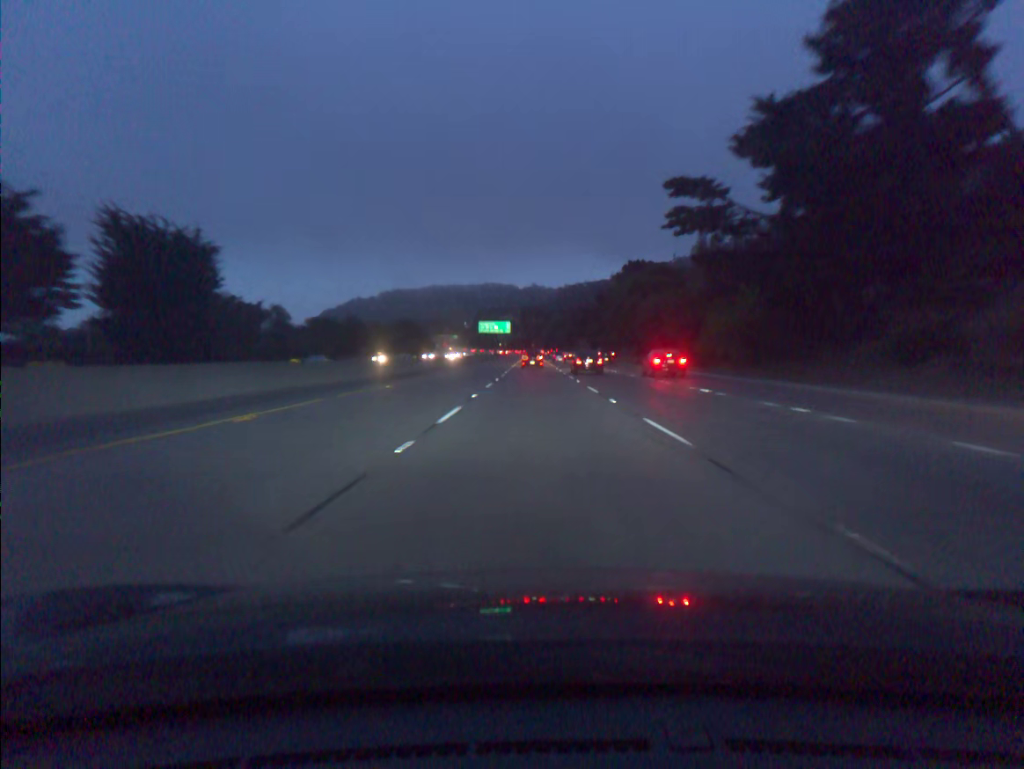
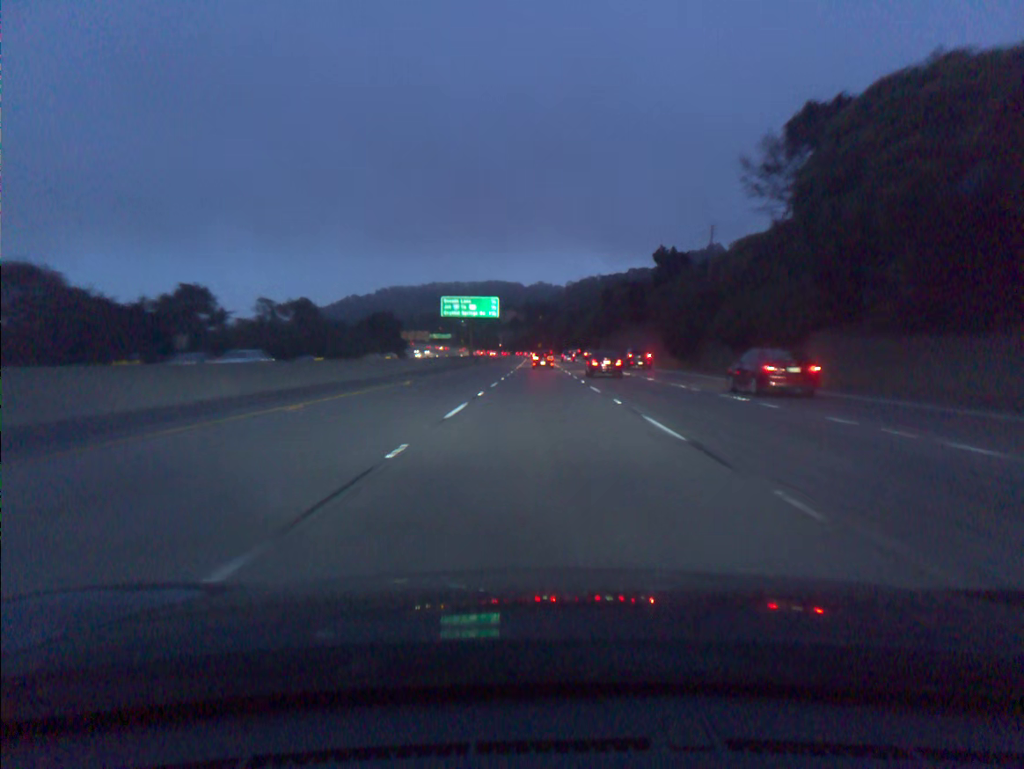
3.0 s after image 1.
(-0.5, +85.0) m; 0°
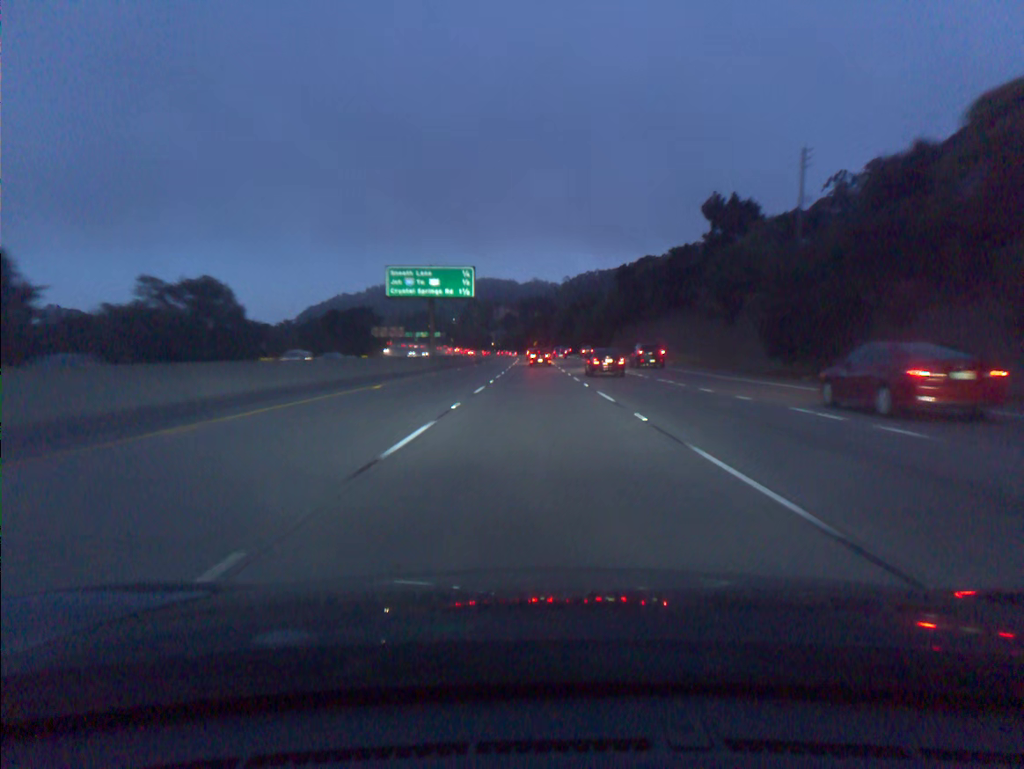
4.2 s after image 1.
(+0.1, +34.2) m; 0°
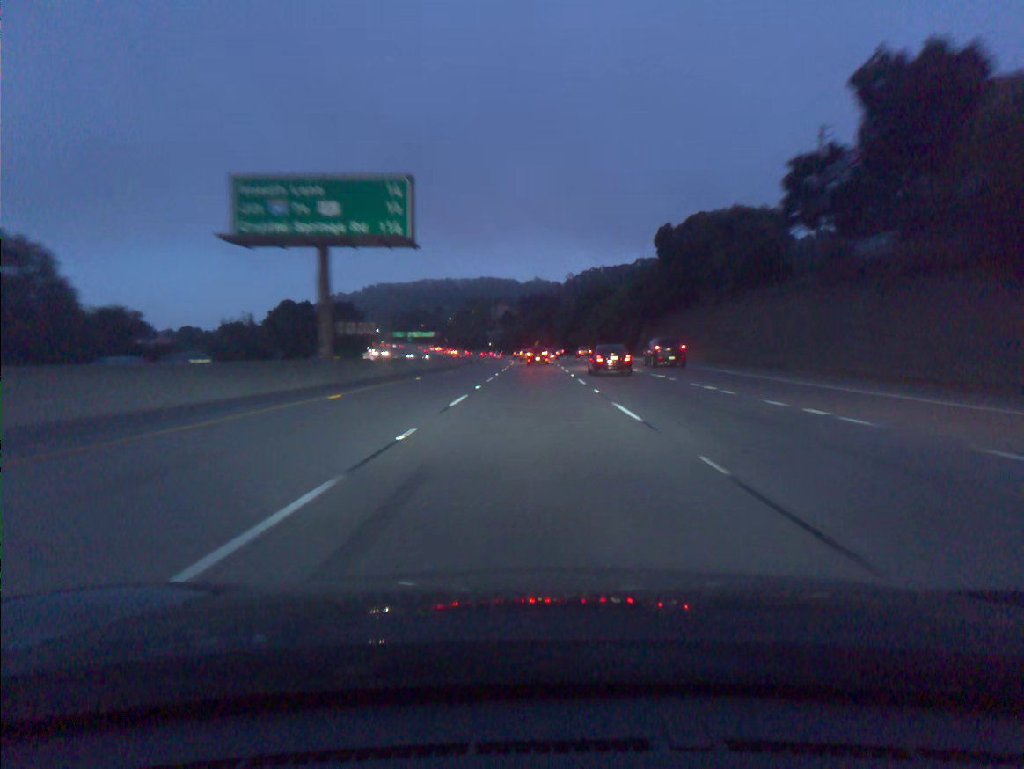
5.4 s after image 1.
(0.0, +34.3) m; 0°
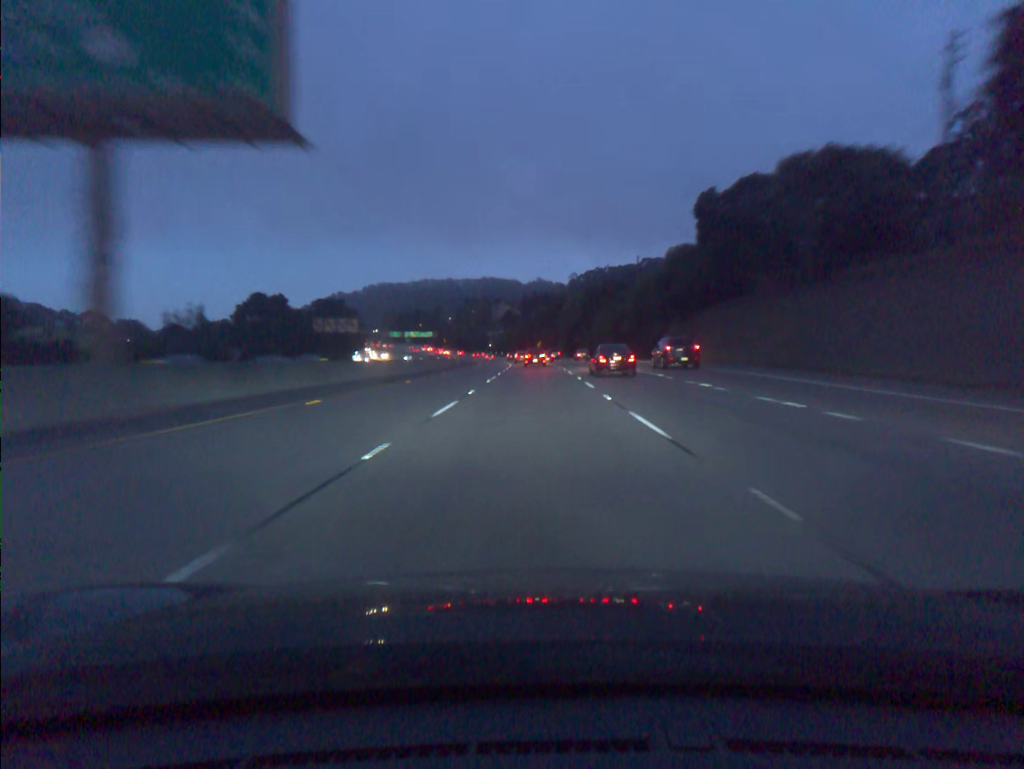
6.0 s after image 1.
(0.0, +17.2) m; 0°
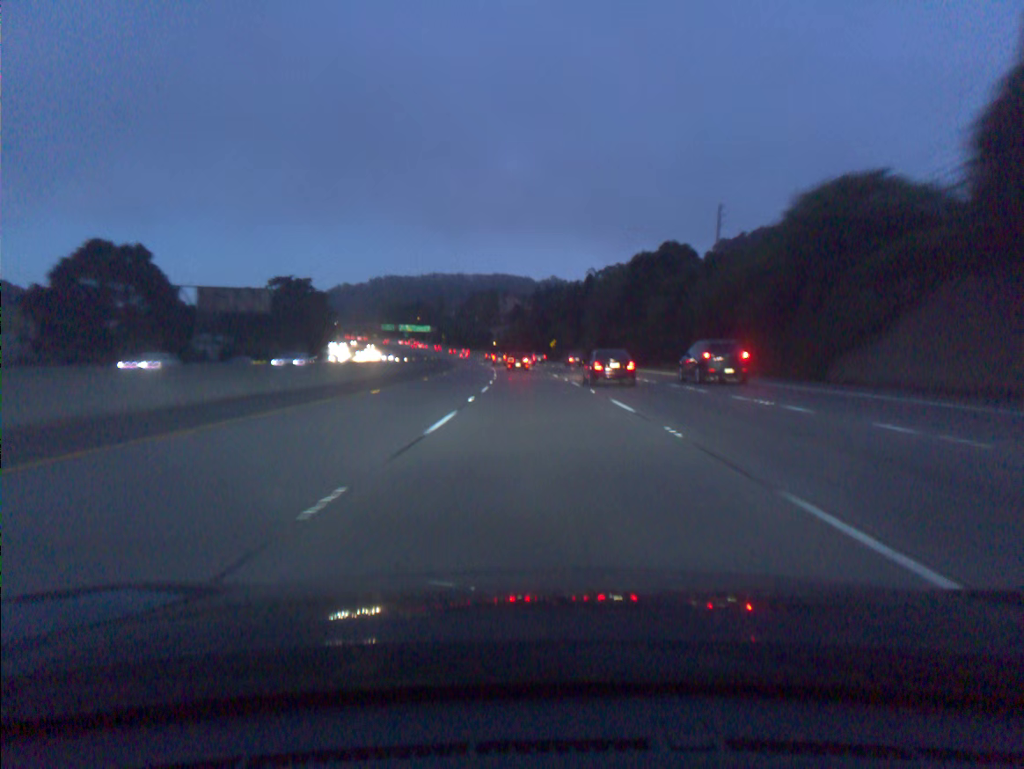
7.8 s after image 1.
(-0.3, +51.4) m; -1°
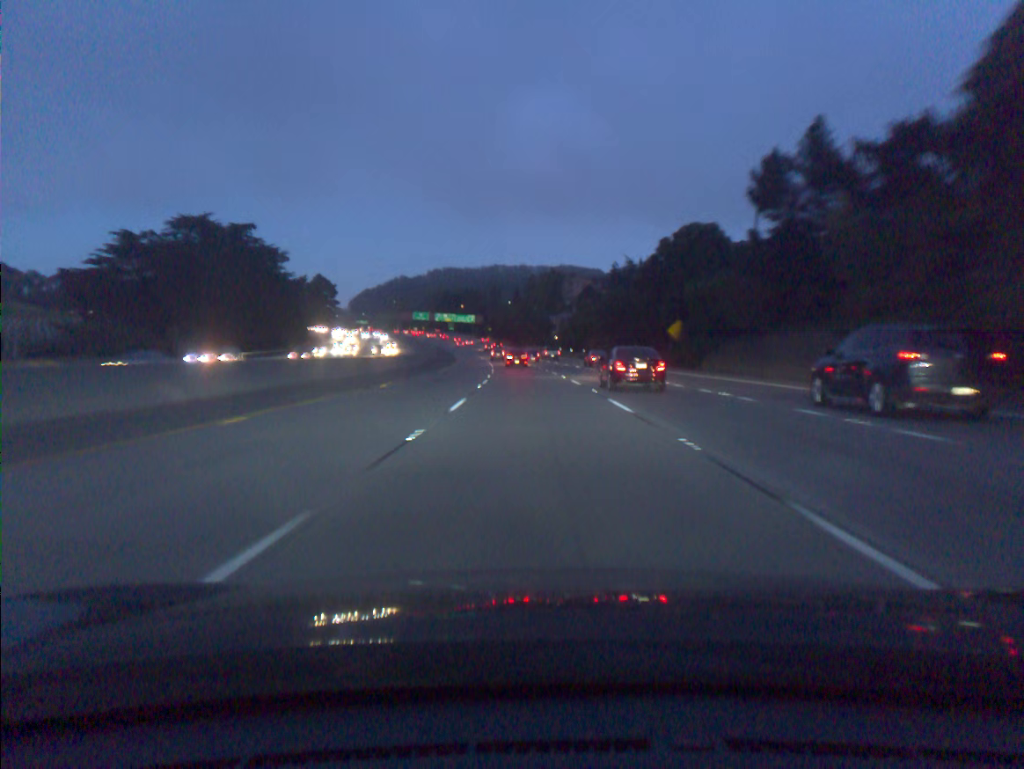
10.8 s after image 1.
(-3.0, +85.6) m; -5°
